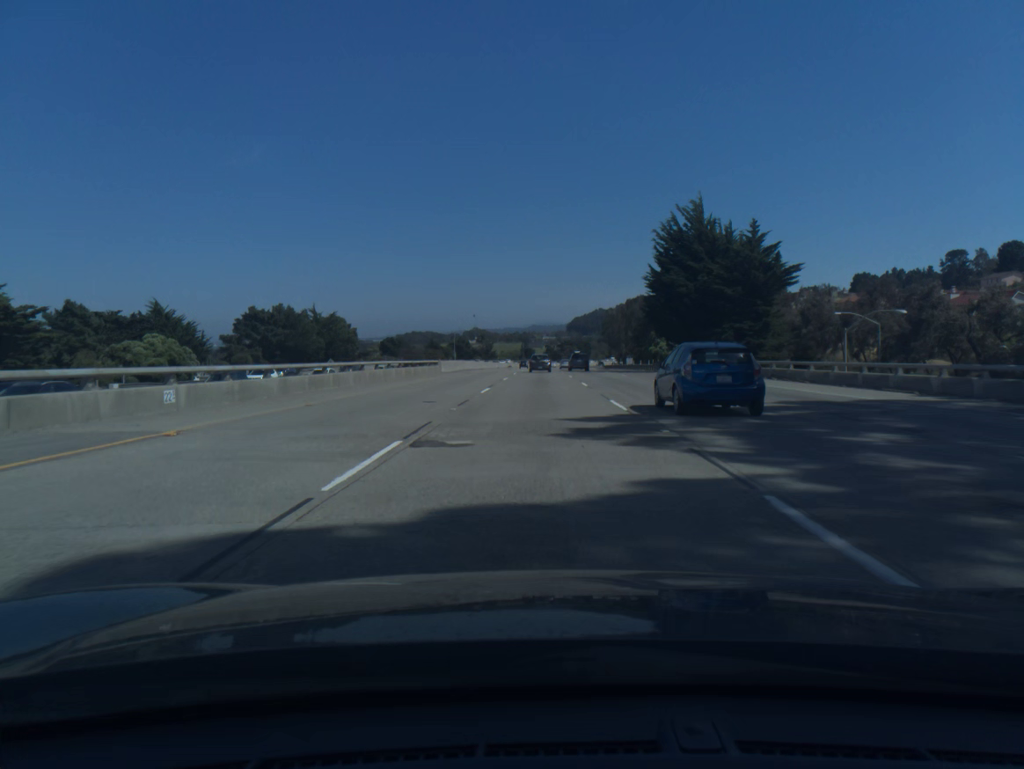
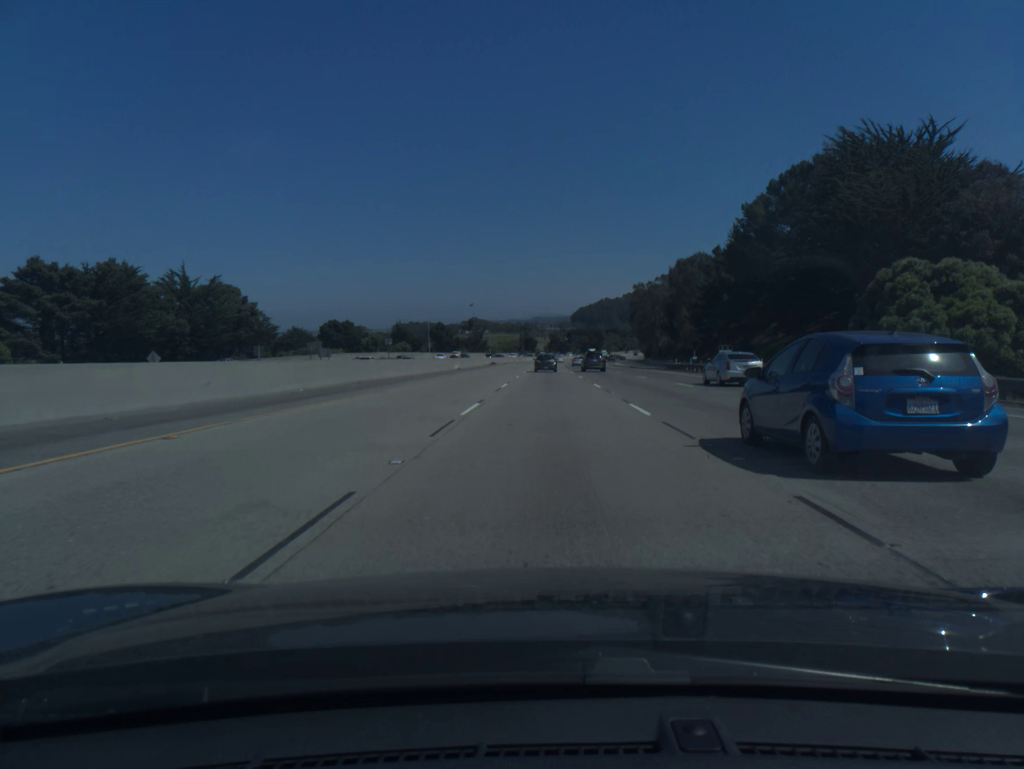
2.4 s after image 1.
(-0.3, +75.7) m; 0°
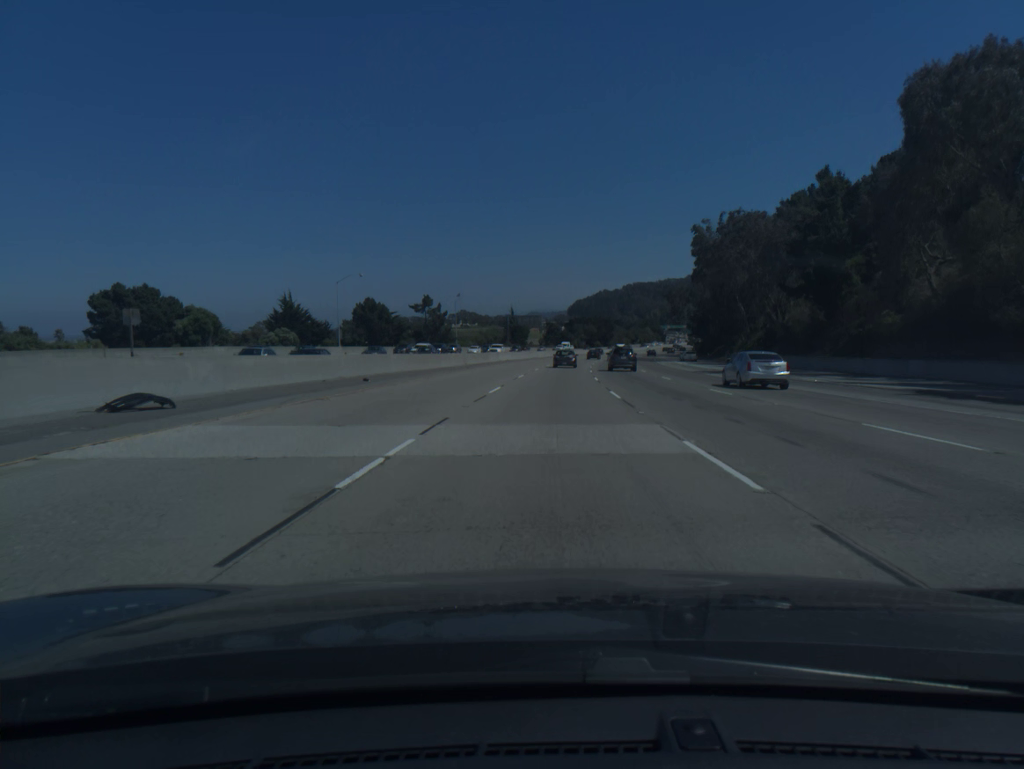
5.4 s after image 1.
(+0.5, +94.5) m; 0°
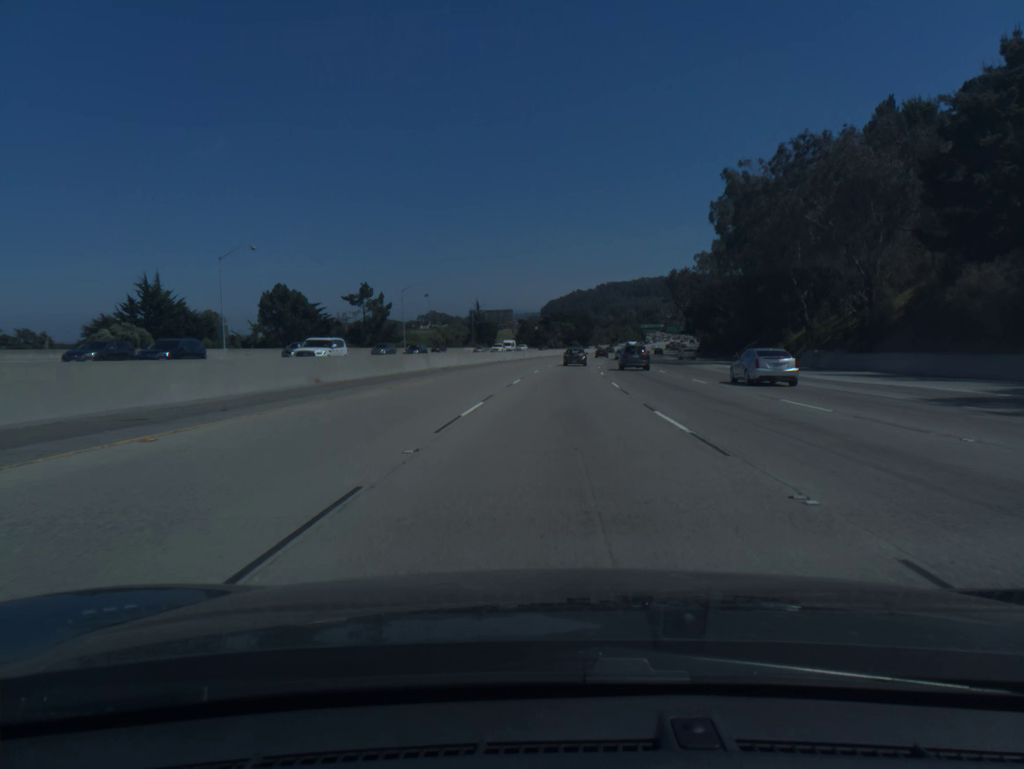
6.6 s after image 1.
(+0.4, +37.7) m; +2°
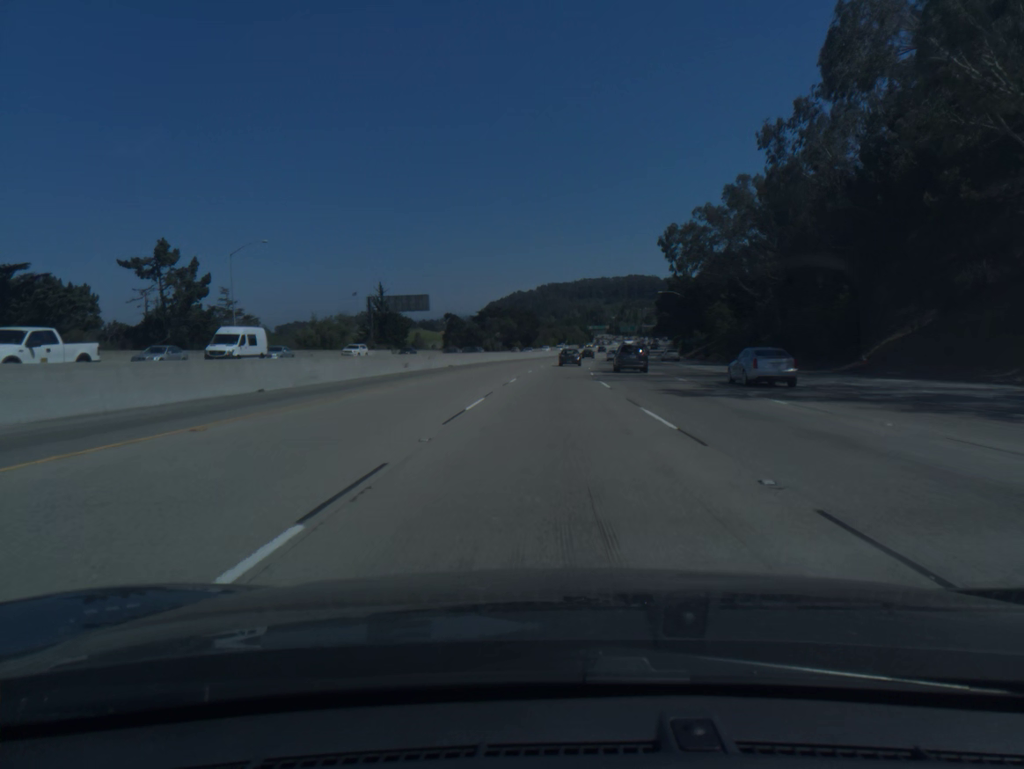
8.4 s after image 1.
(+2.1, +56.3) m; +4°
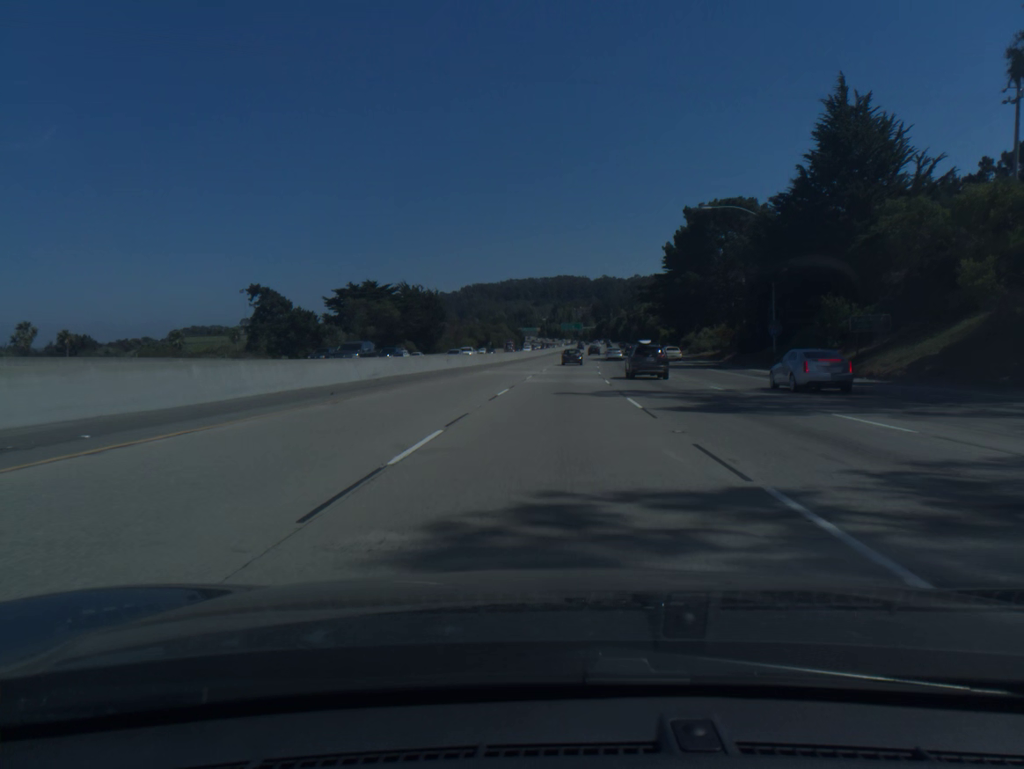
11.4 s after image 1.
(+4.4, +94.4) m; +5°
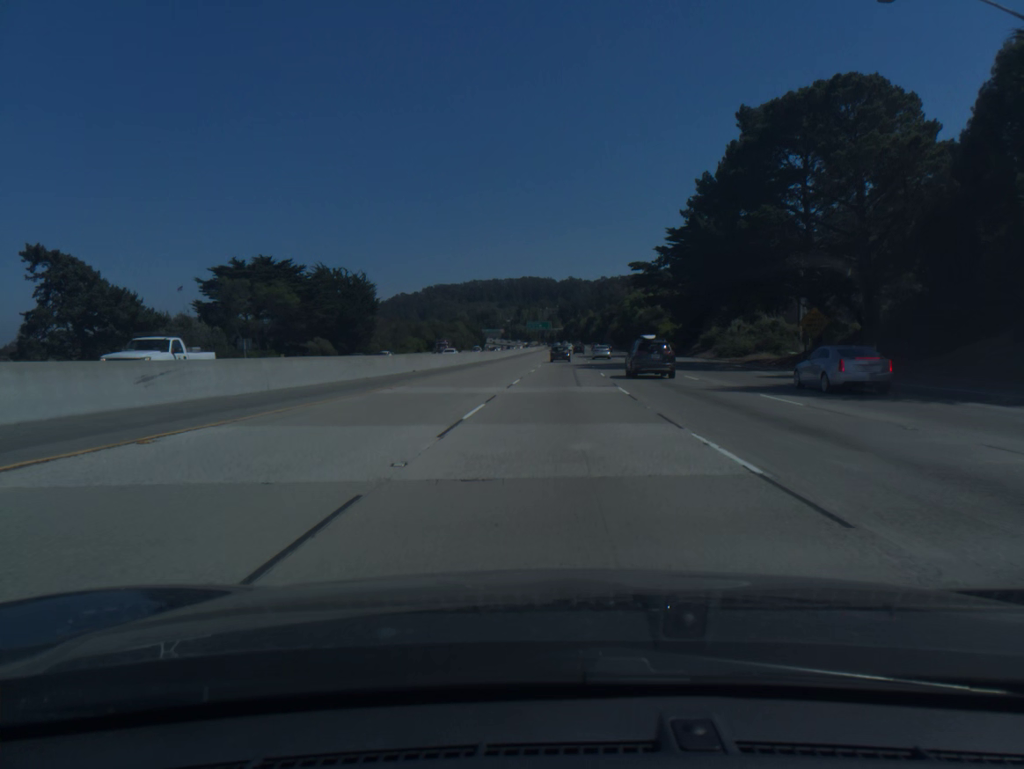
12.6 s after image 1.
(+0.8, +38.2) m; +3°
